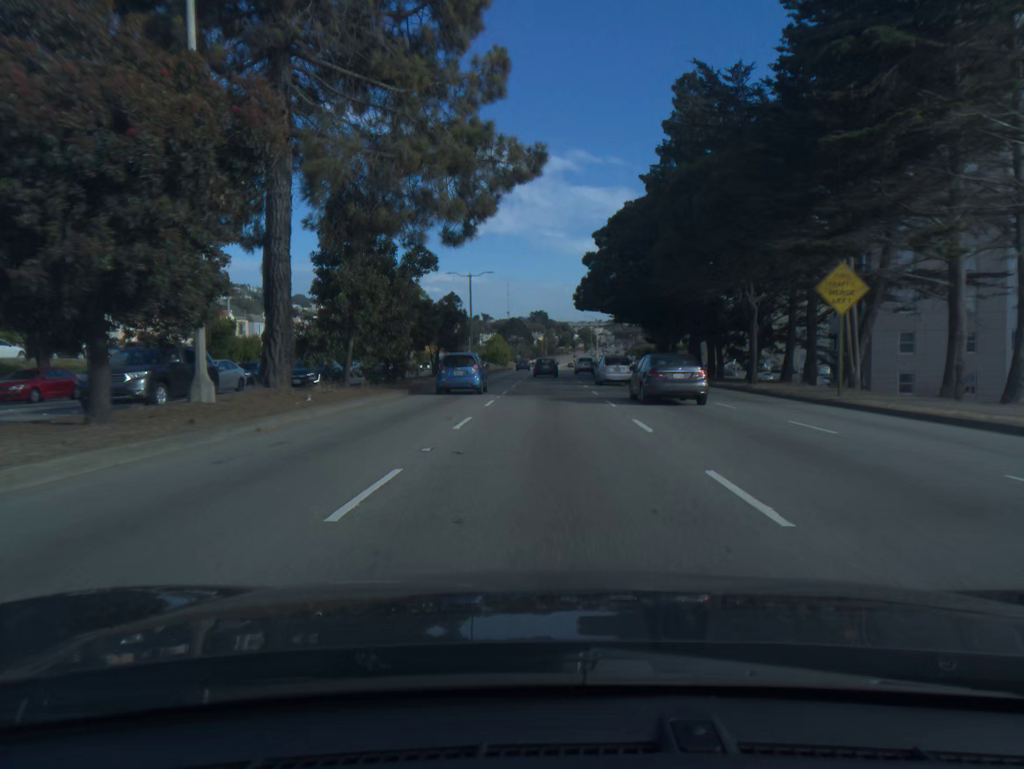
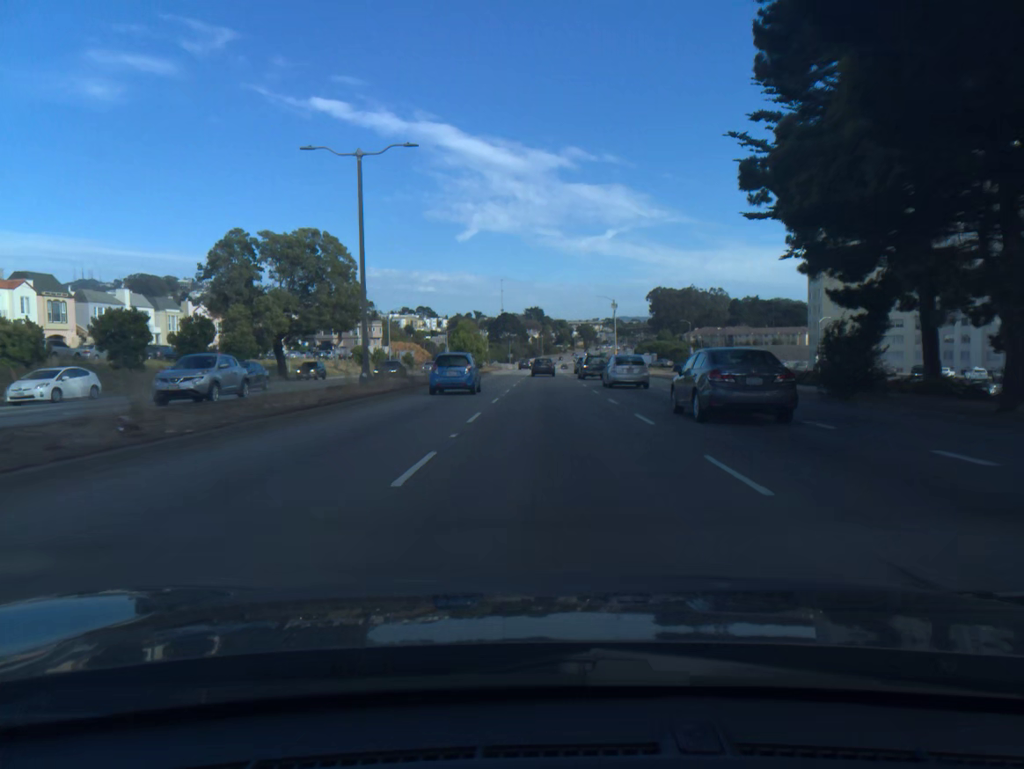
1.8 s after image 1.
(+0.1, +43.0) m; 0°
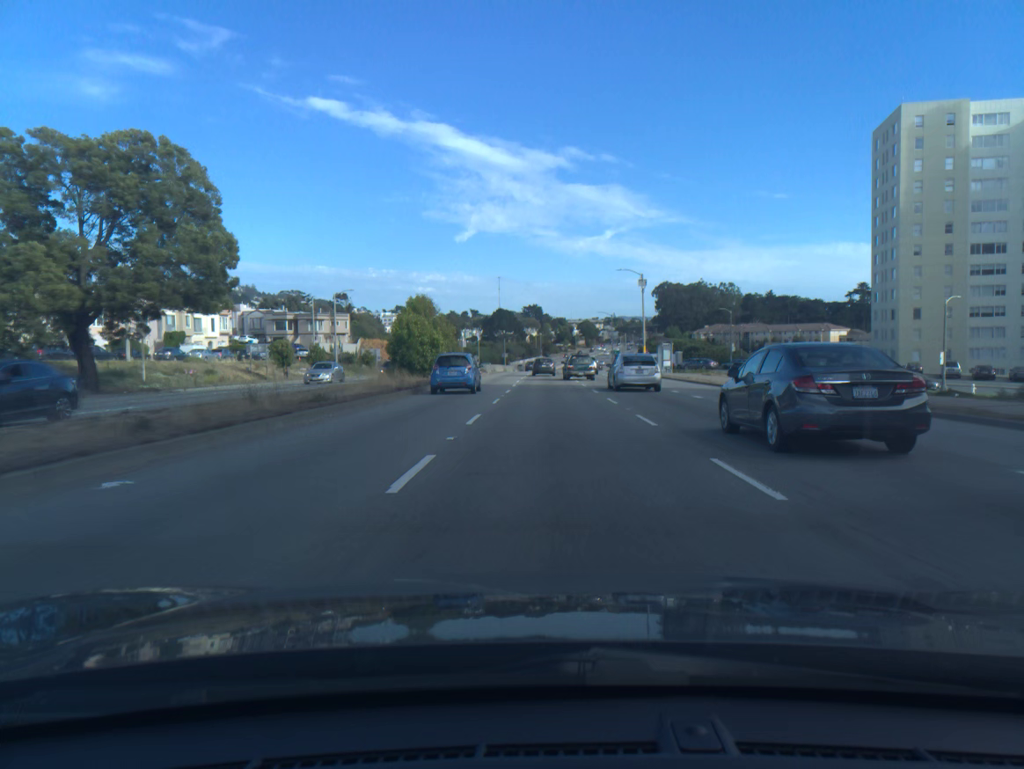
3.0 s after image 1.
(0.0, +29.8) m; 0°
